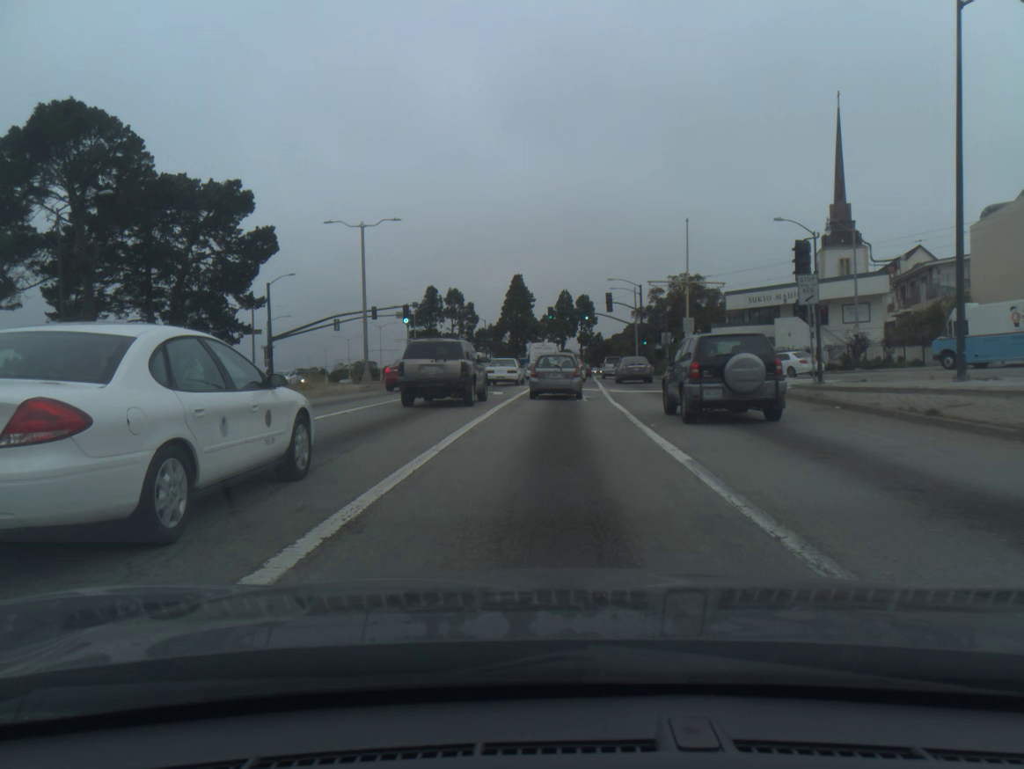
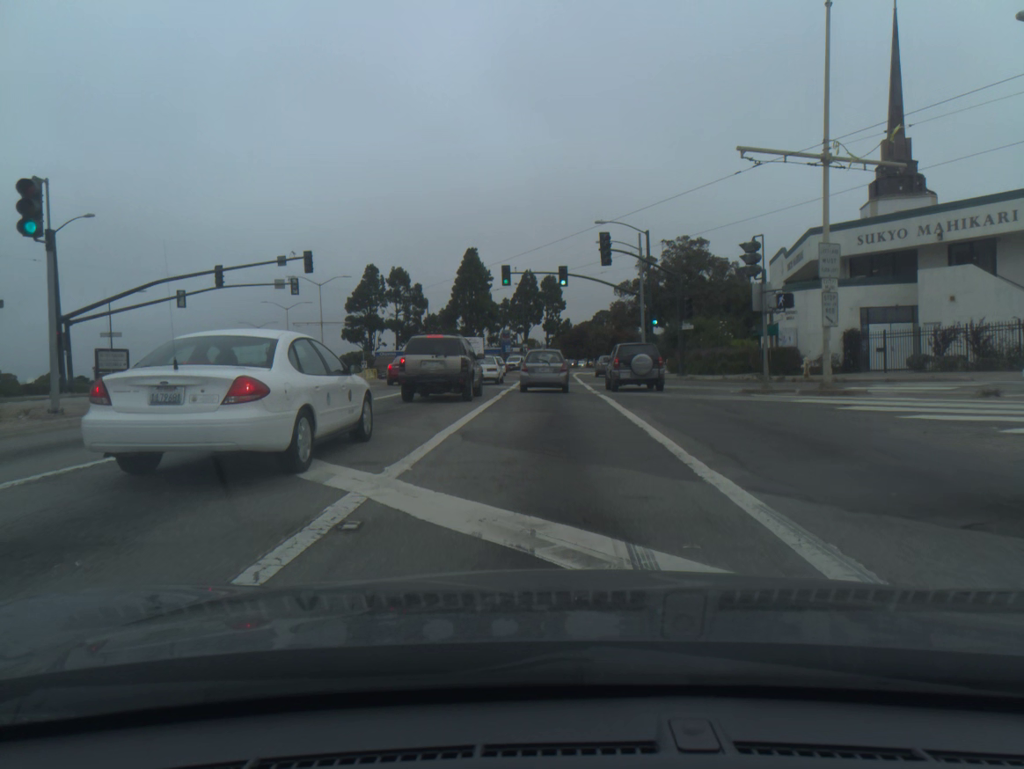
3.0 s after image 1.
(+0.7, +29.6) m; +2°
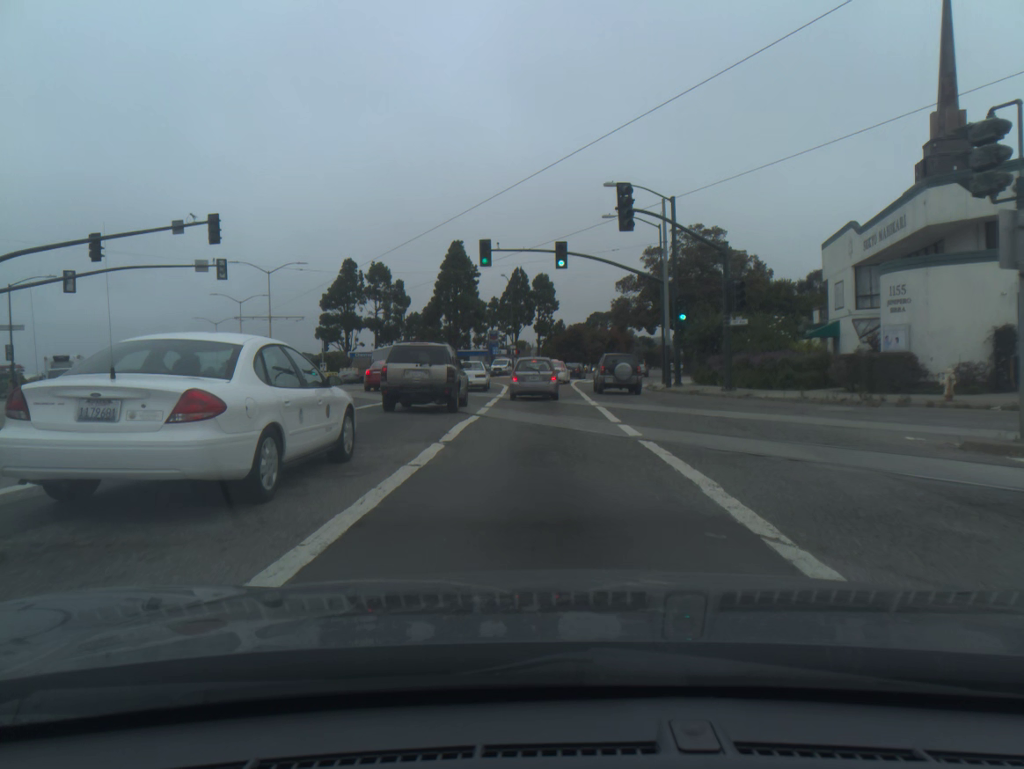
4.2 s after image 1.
(+0.1, +12.5) m; 0°
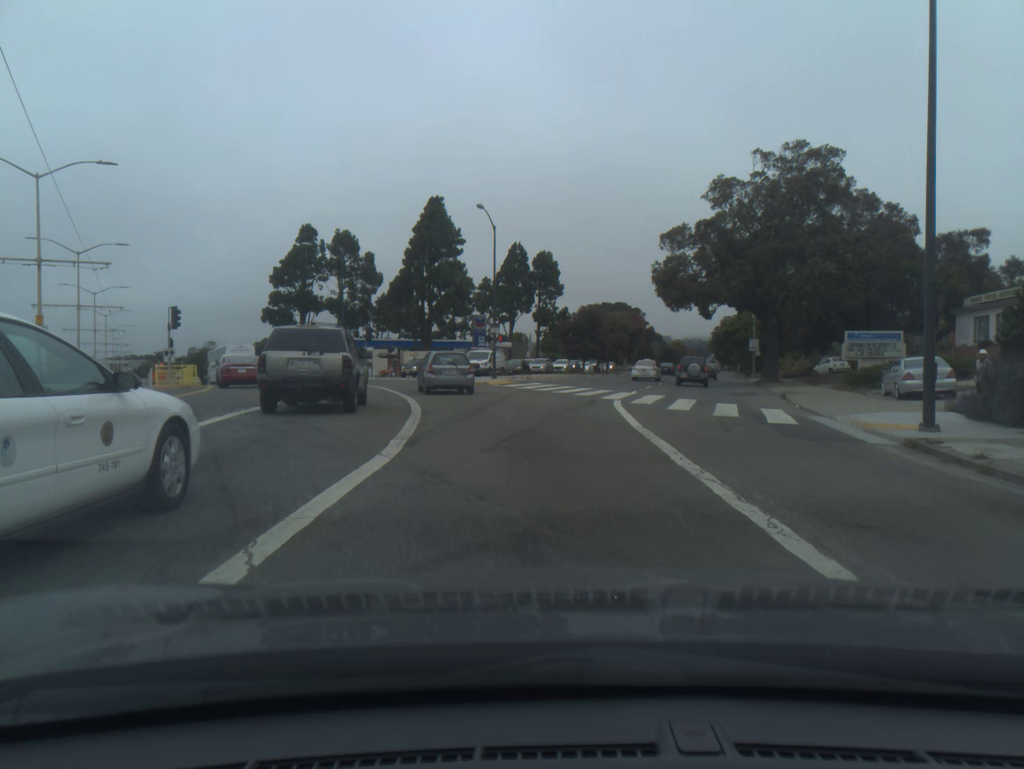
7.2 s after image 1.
(+0.2, +31.5) m; 0°
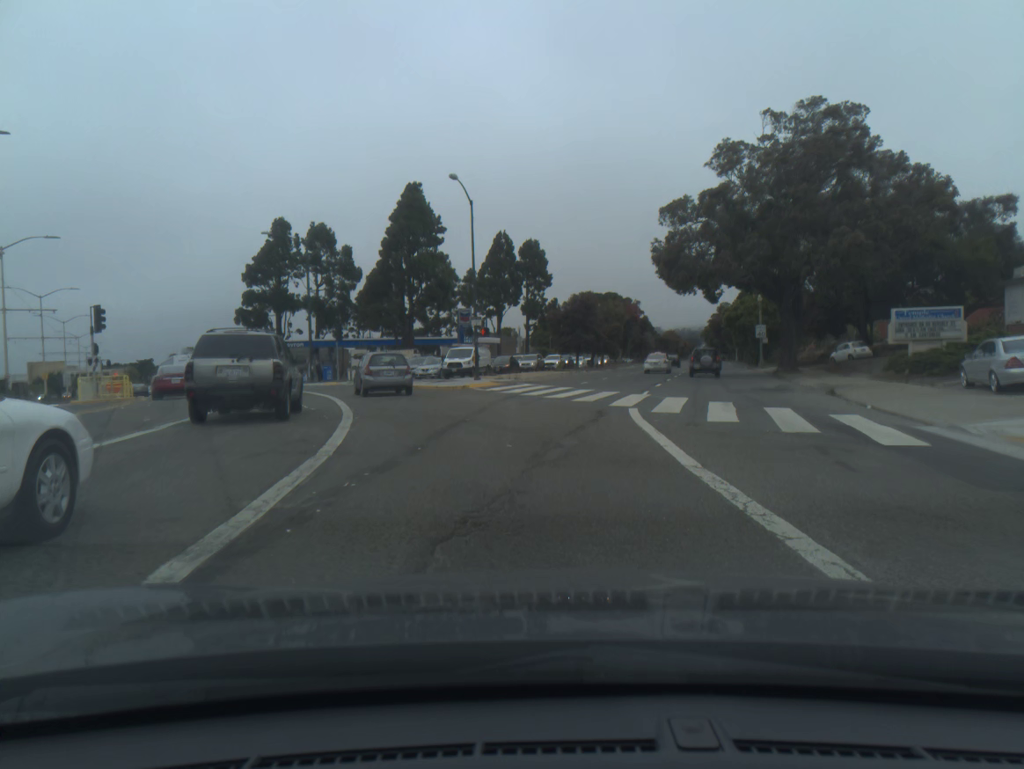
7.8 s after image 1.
(+0.1, +6.2) m; +1°
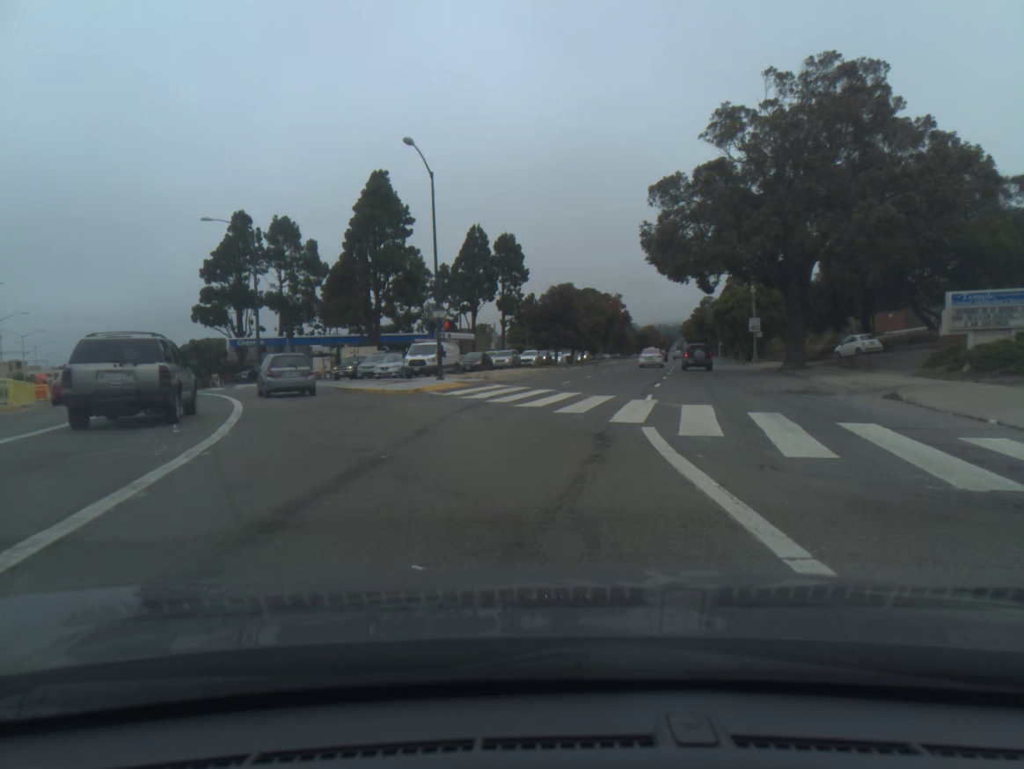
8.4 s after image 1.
(+0.1, +6.3) m; +2°
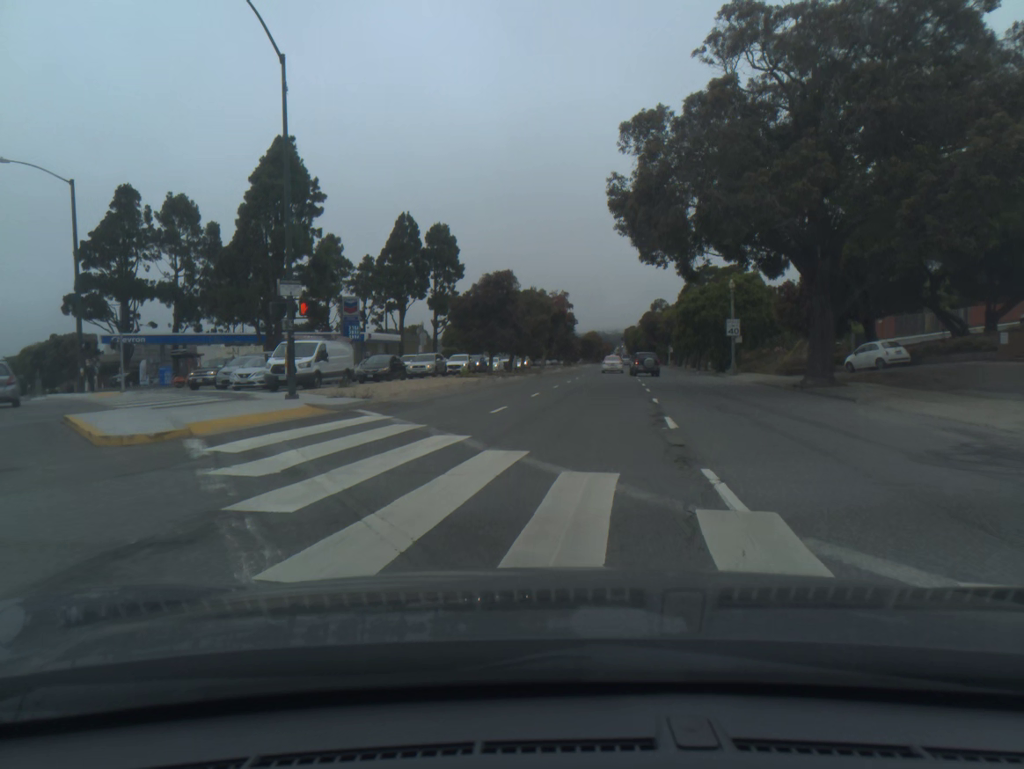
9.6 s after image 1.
(+0.4, +13.3) m; +4°
